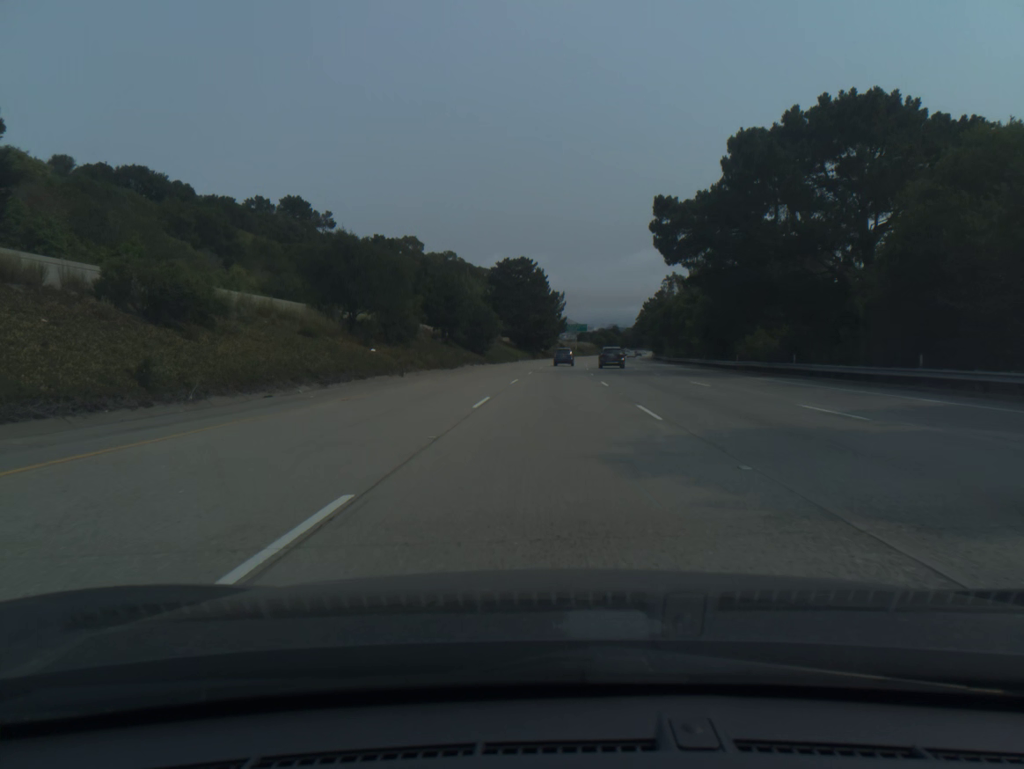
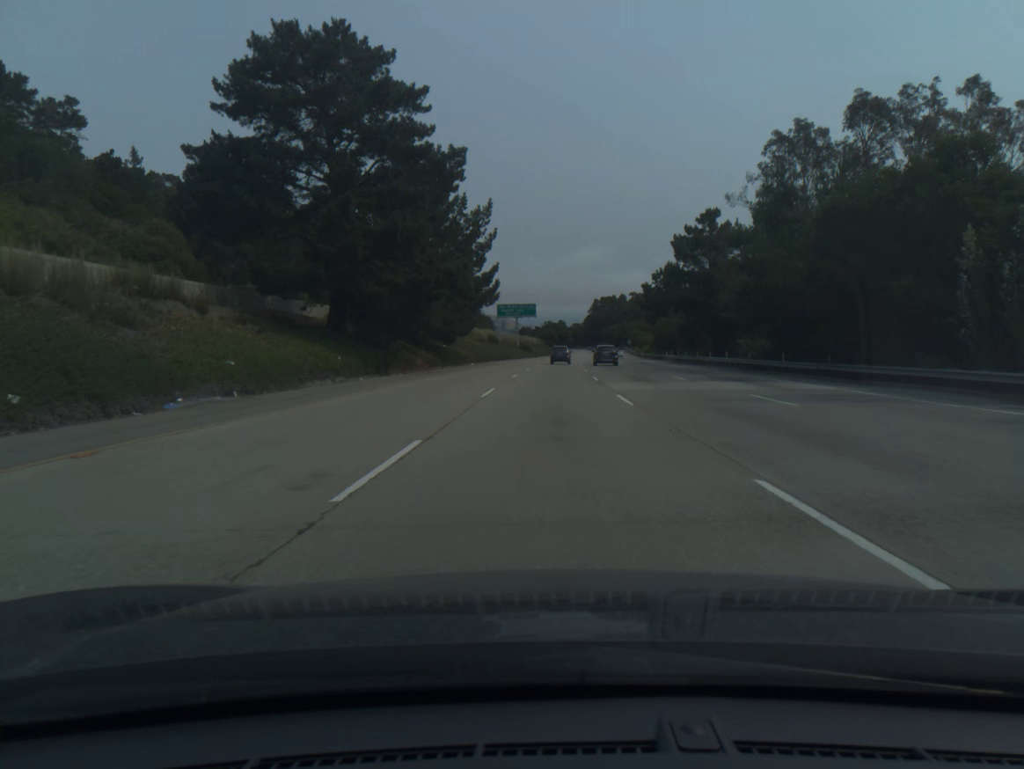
(+3.9, +98.4) m; +4°
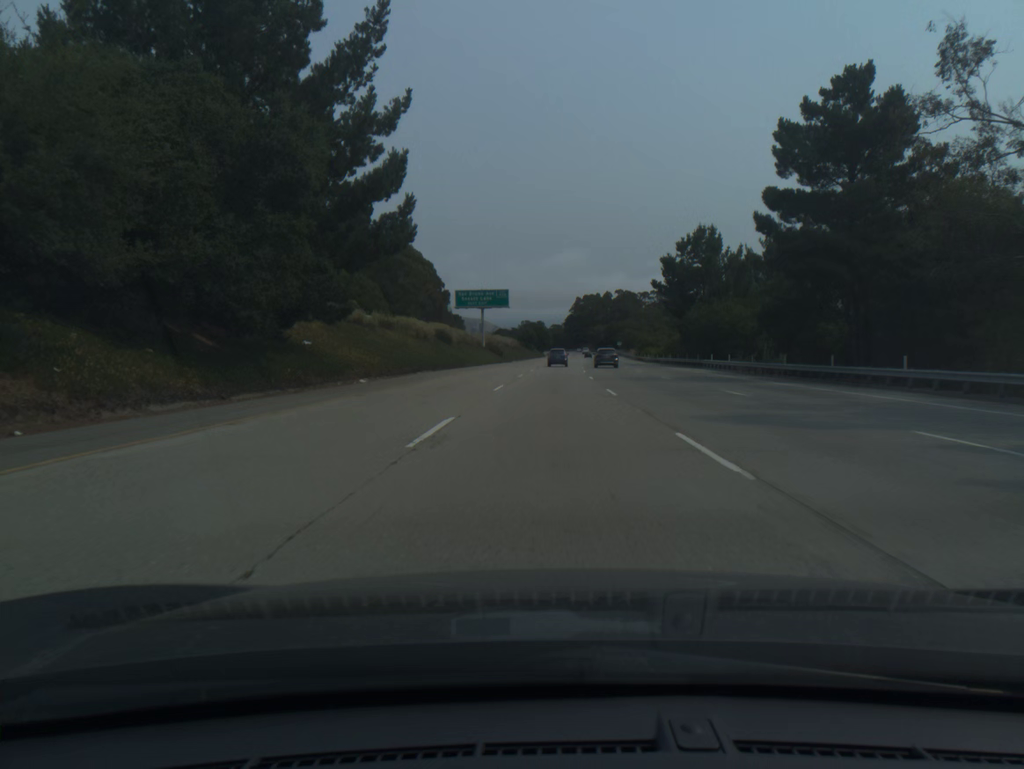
(+0.6, +39.3) m; +2°
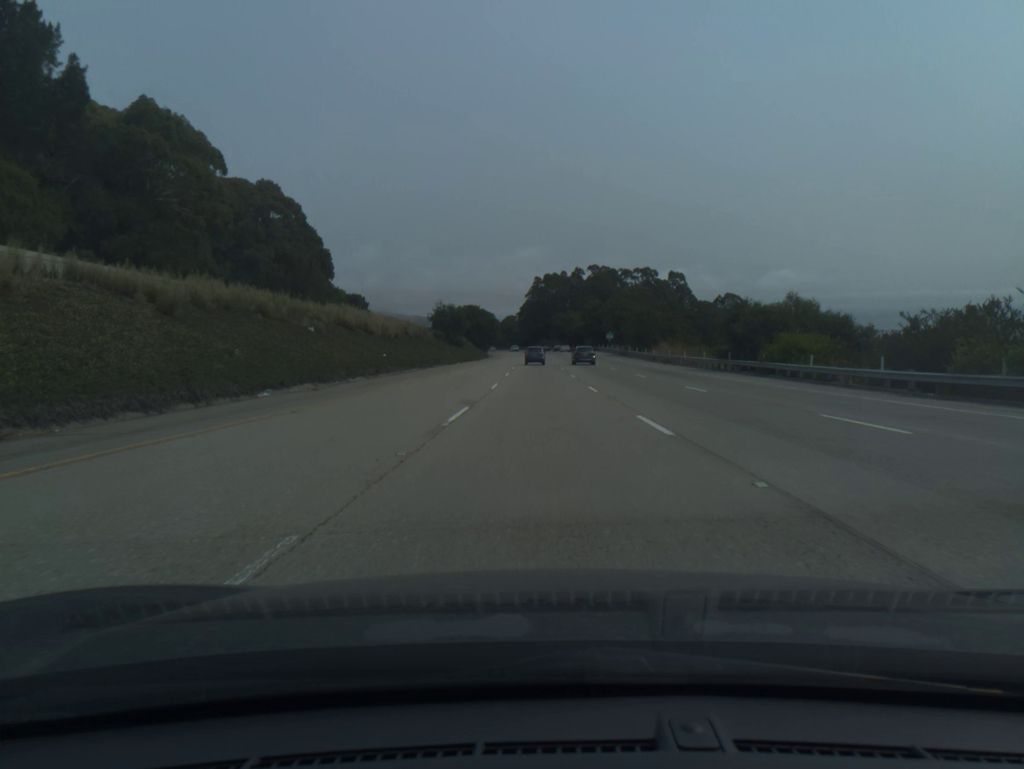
(+3.2, +98.4) m; +3°
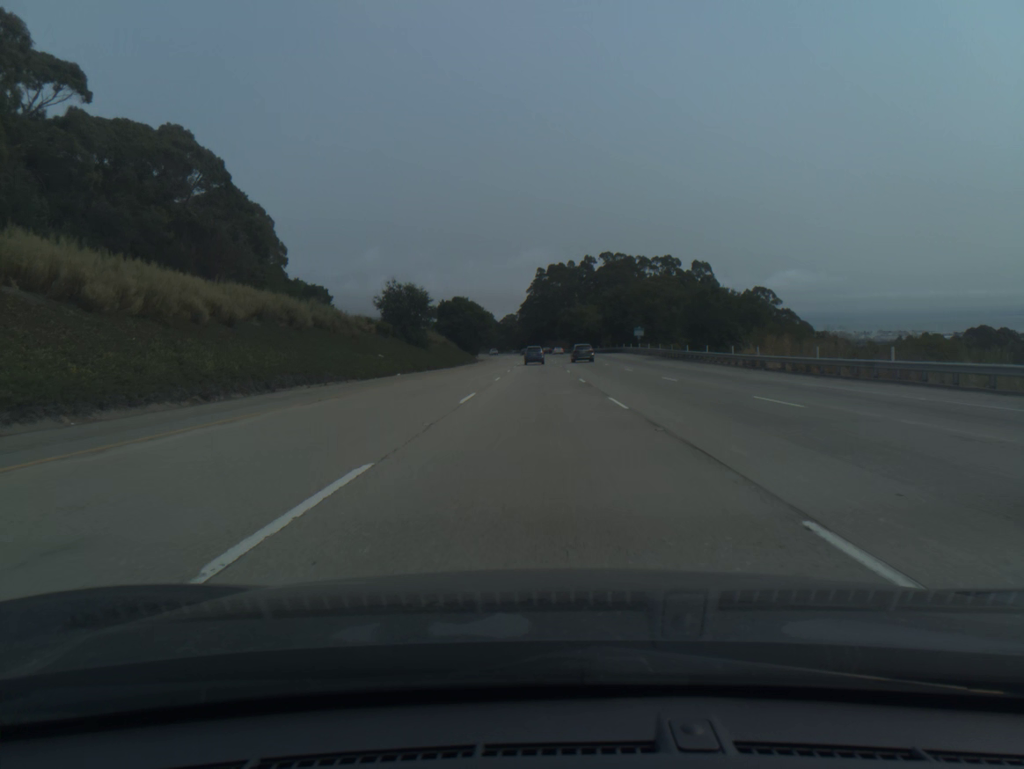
(-0.1, +39.4) m; 0°
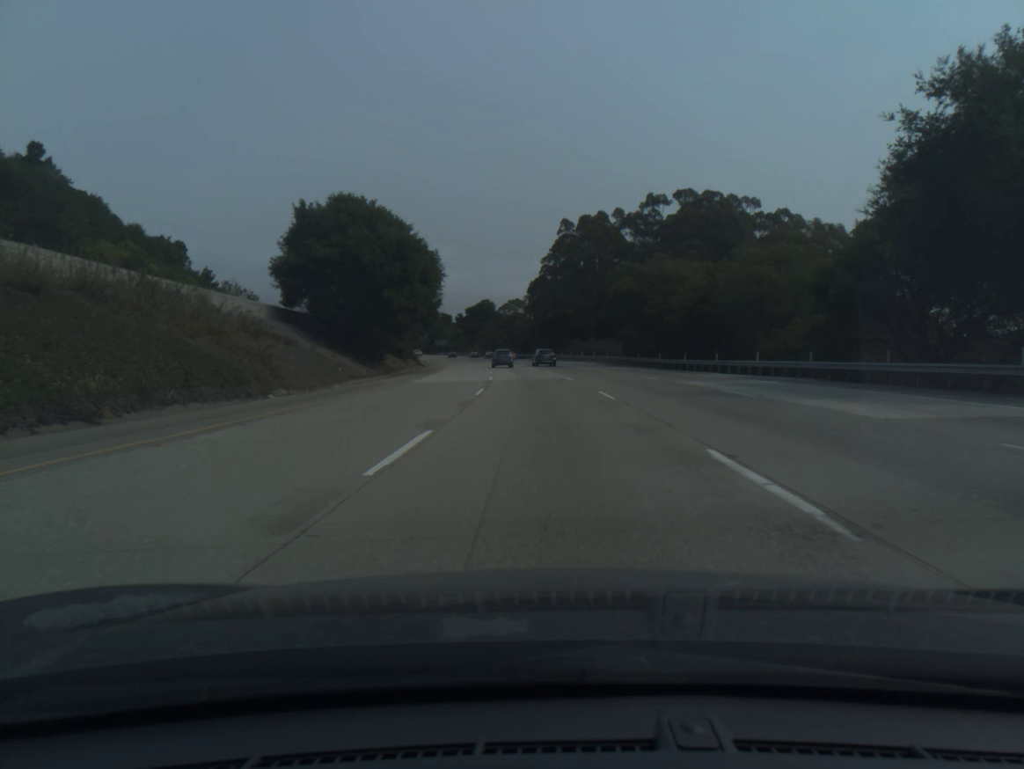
(-0.8, +98.2) m; -1°
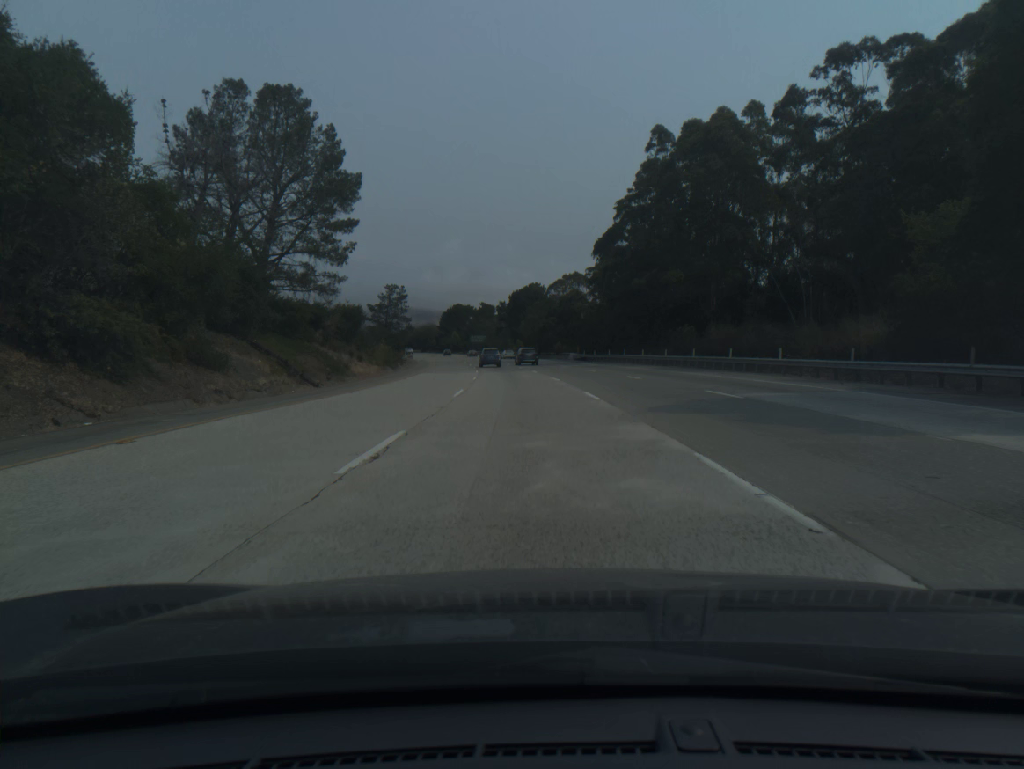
(-1.8, +58.8) m; -4°
